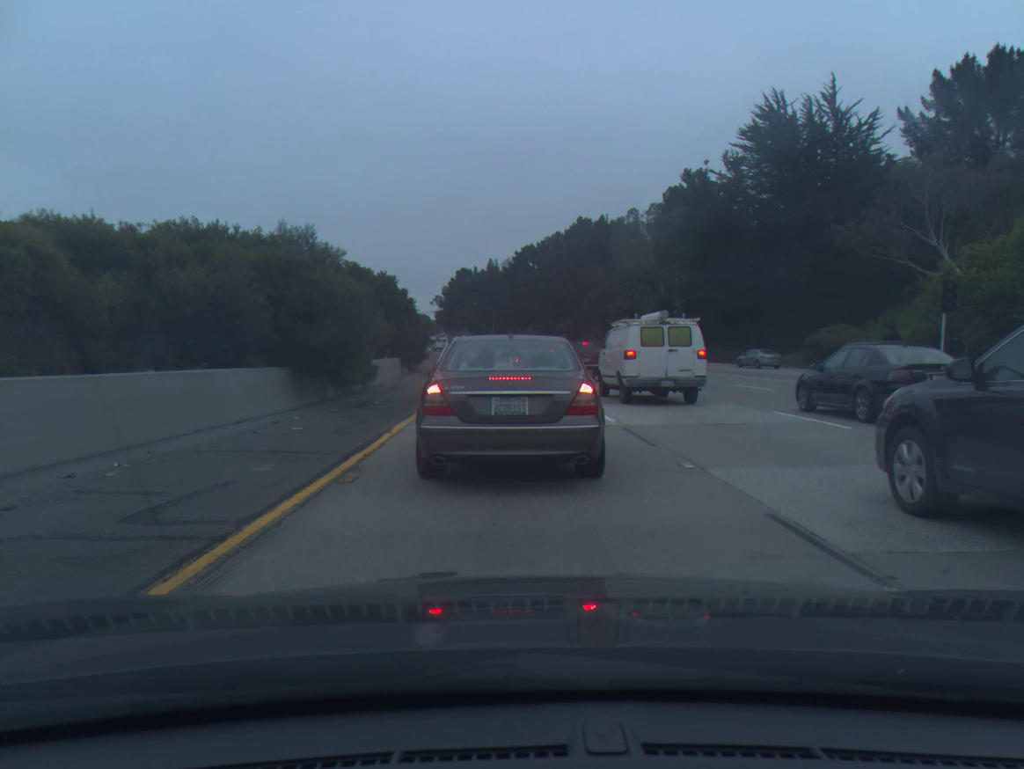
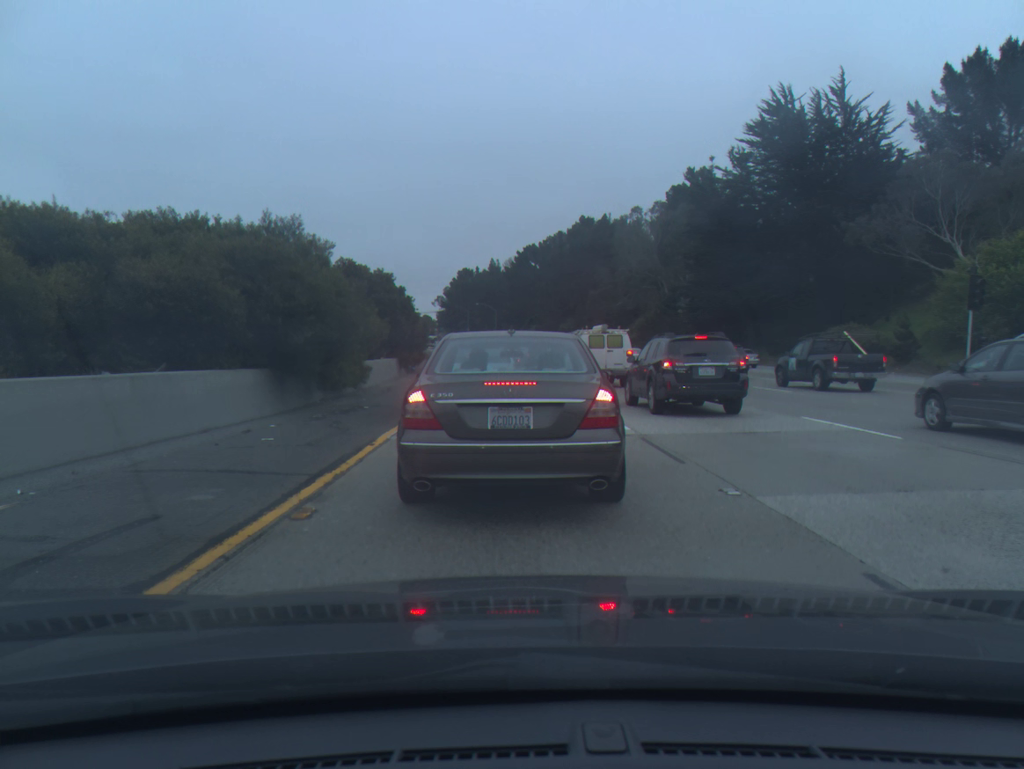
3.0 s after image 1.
(0.0, +1.7) m; 0°
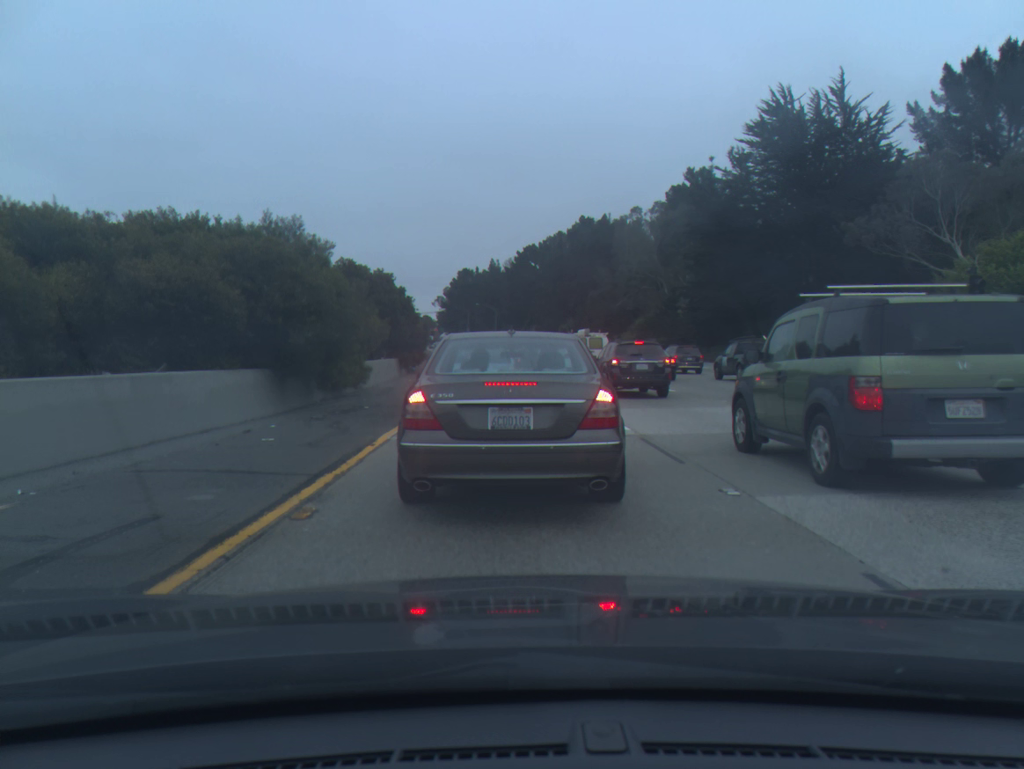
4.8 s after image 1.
(0.0, 0.0) m; 0°
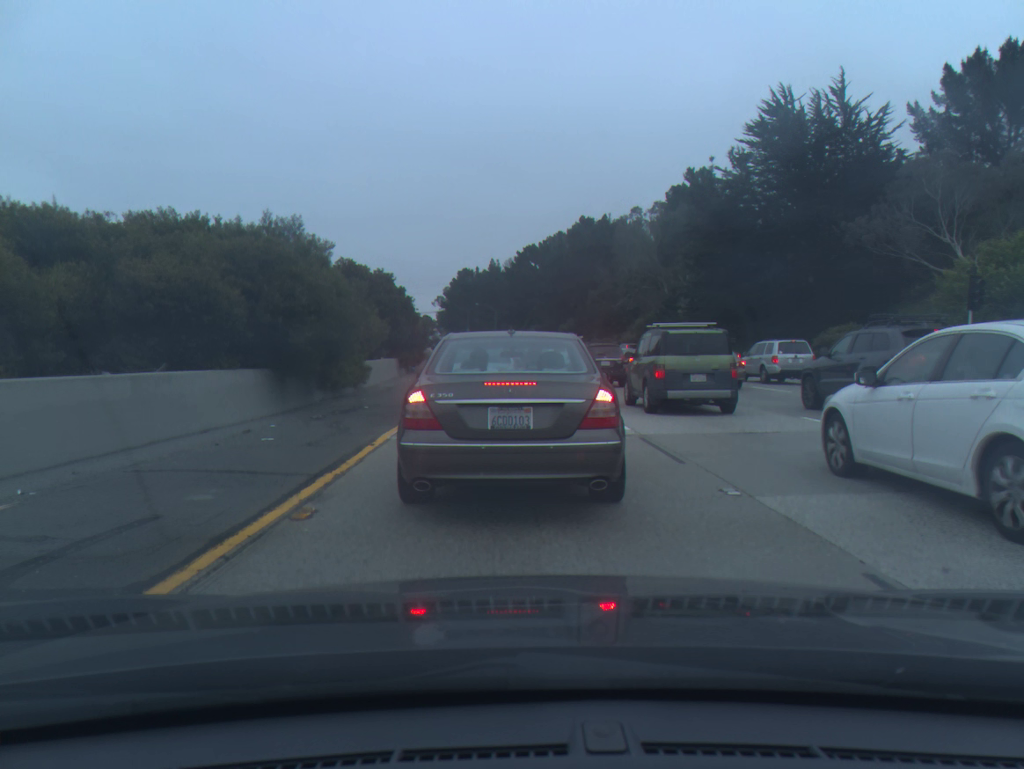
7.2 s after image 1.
(0.0, 0.0) m; 0°
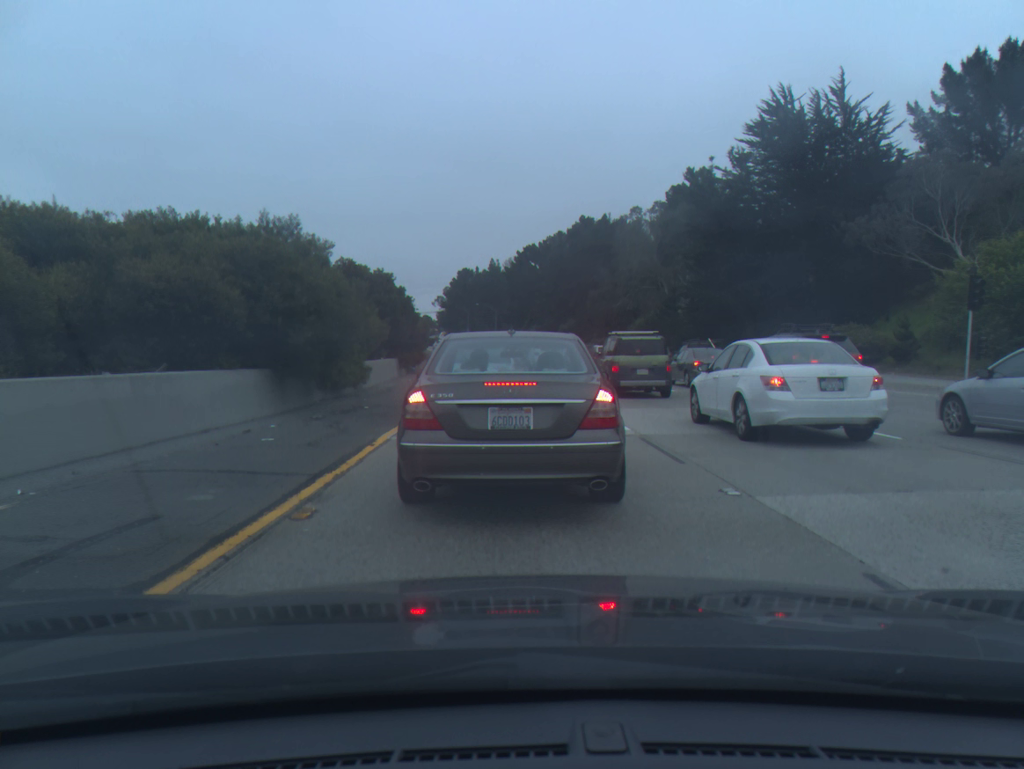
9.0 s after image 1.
(0.0, 0.0) m; 0°
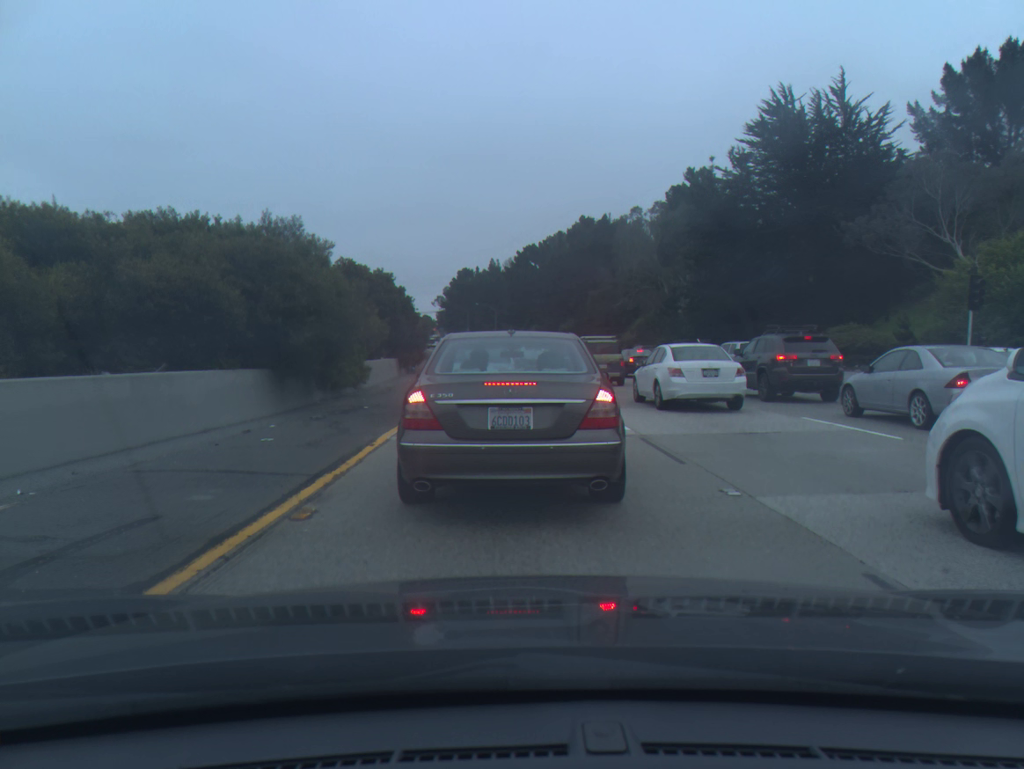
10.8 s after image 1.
(0.0, 0.0) m; 0°
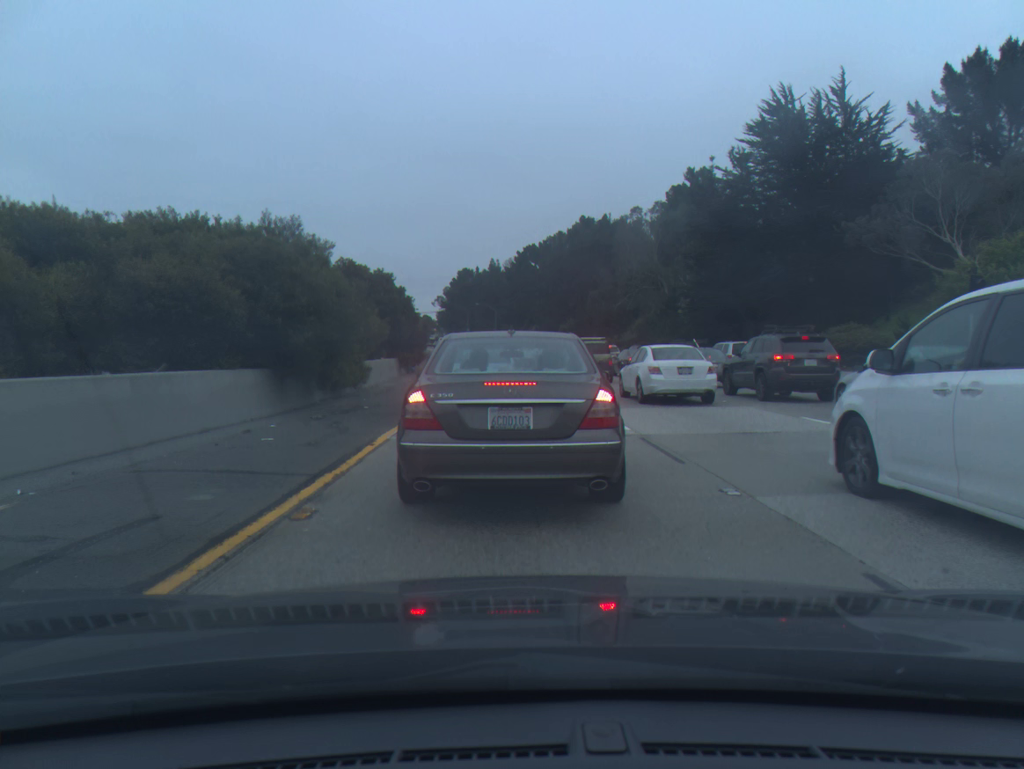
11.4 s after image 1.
(0.0, 0.0) m; 0°
